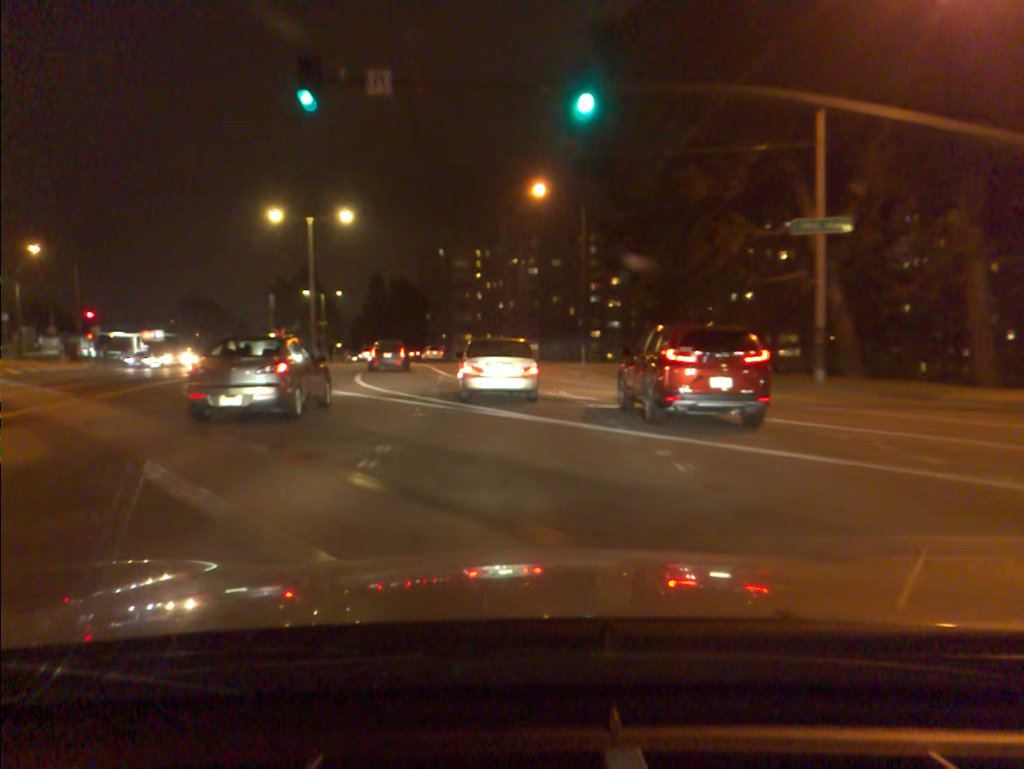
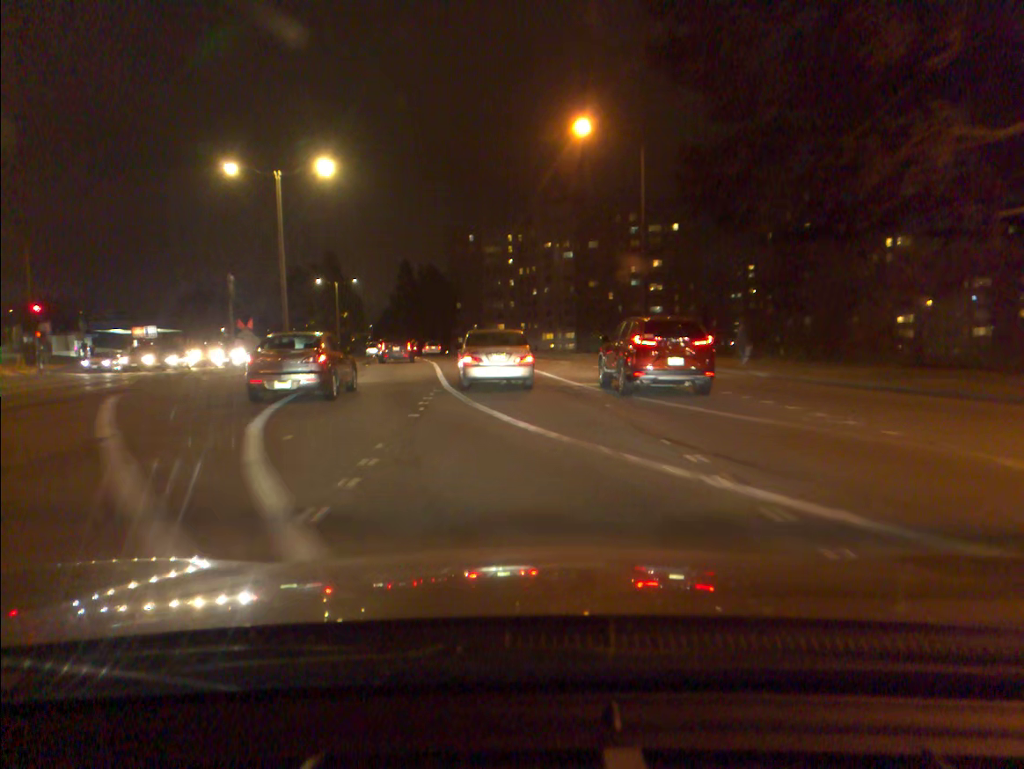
(-0.2, +13.3) m; -2°
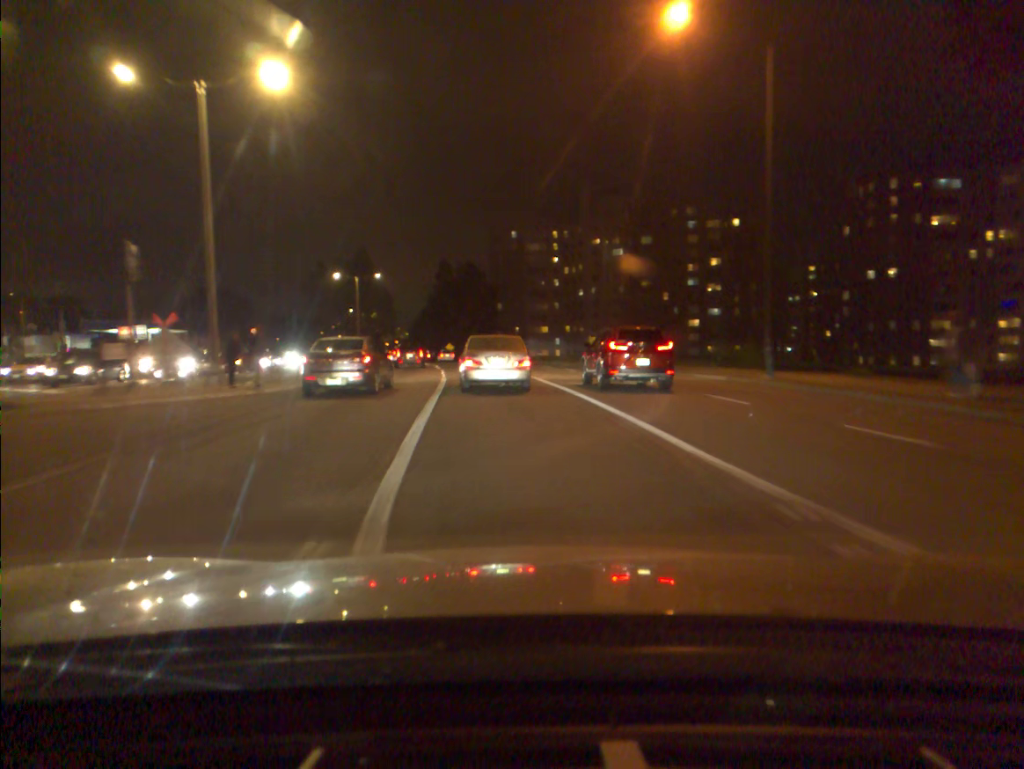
(-0.4, +13.8) m; -3°
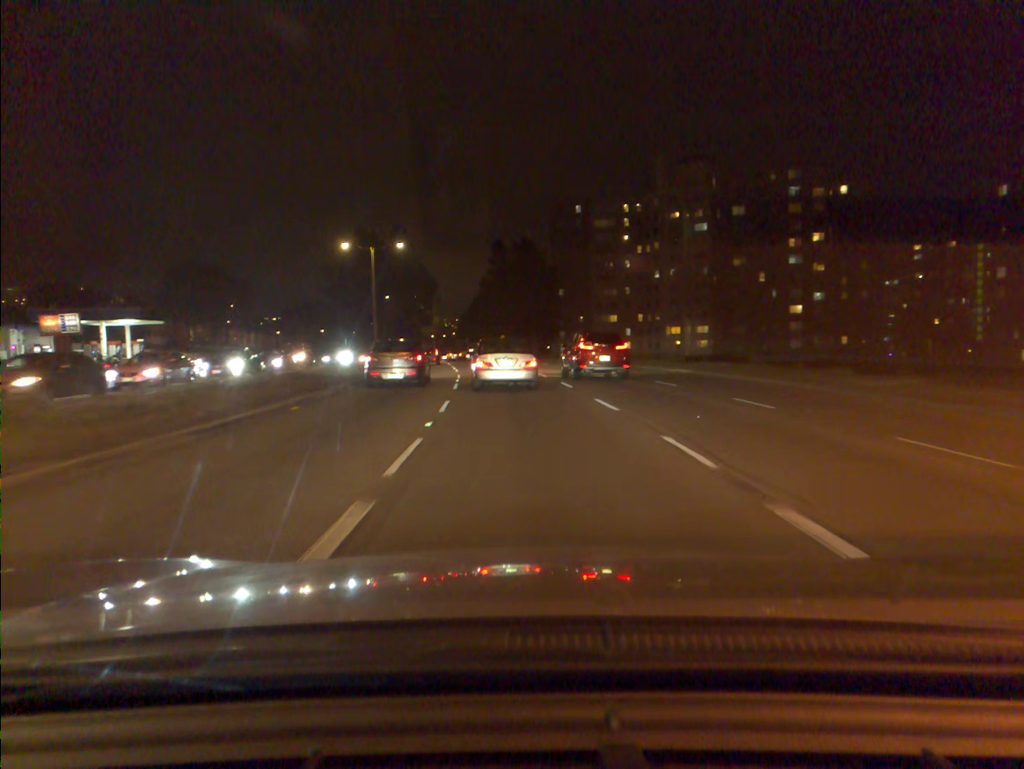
(-0.9, +22.2) m; -4°
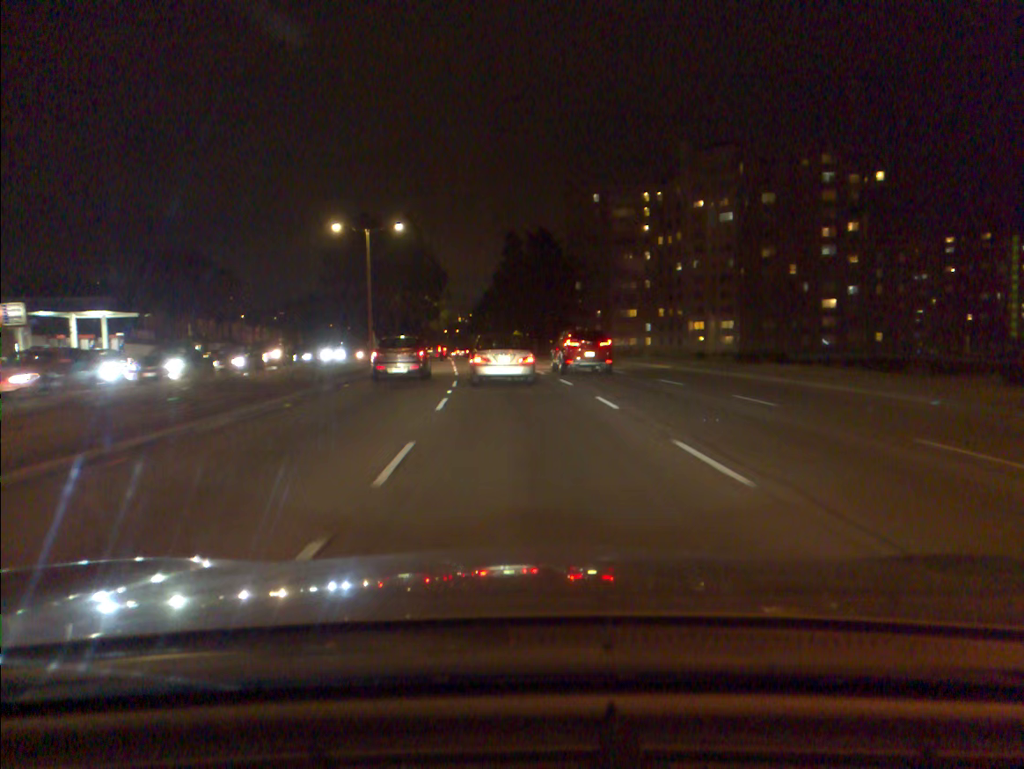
(-0.1, +7.9) m; -1°
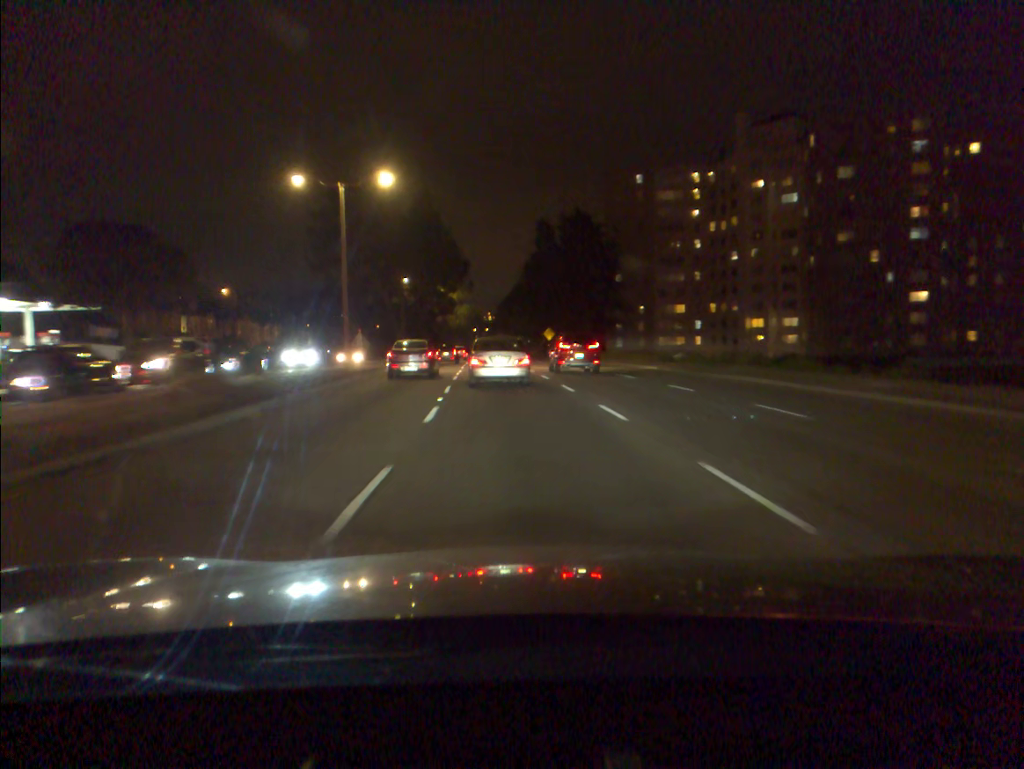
(-0.3, +16.6) m; -2°
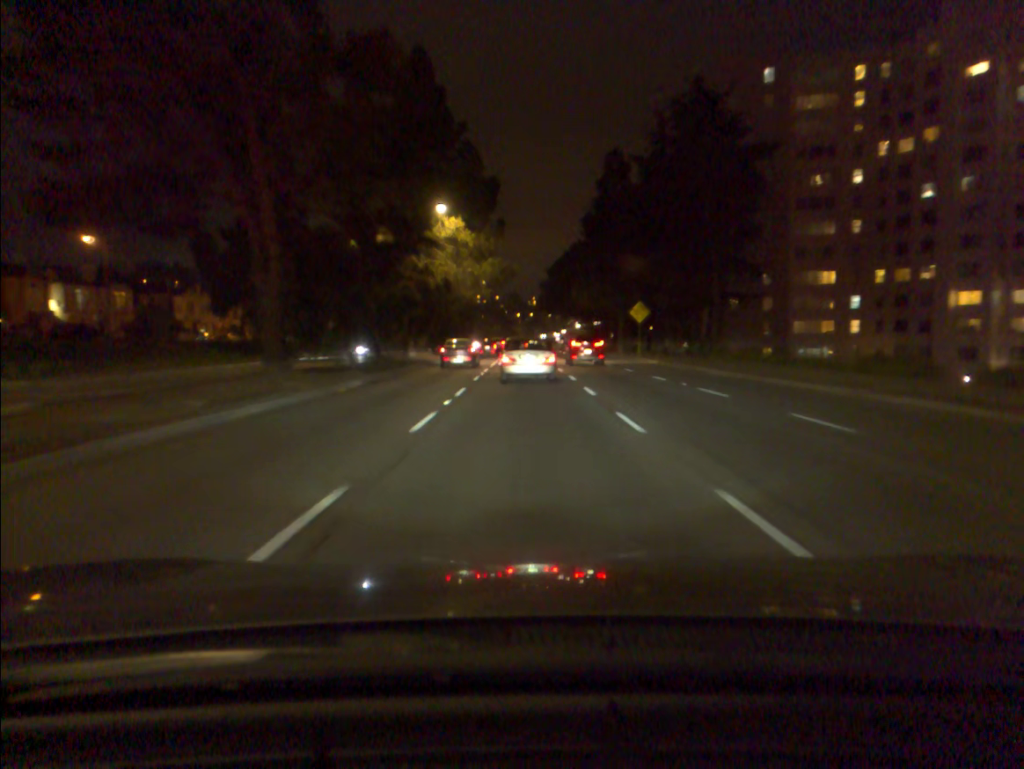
(-1.7, +45.9) m; -3°
